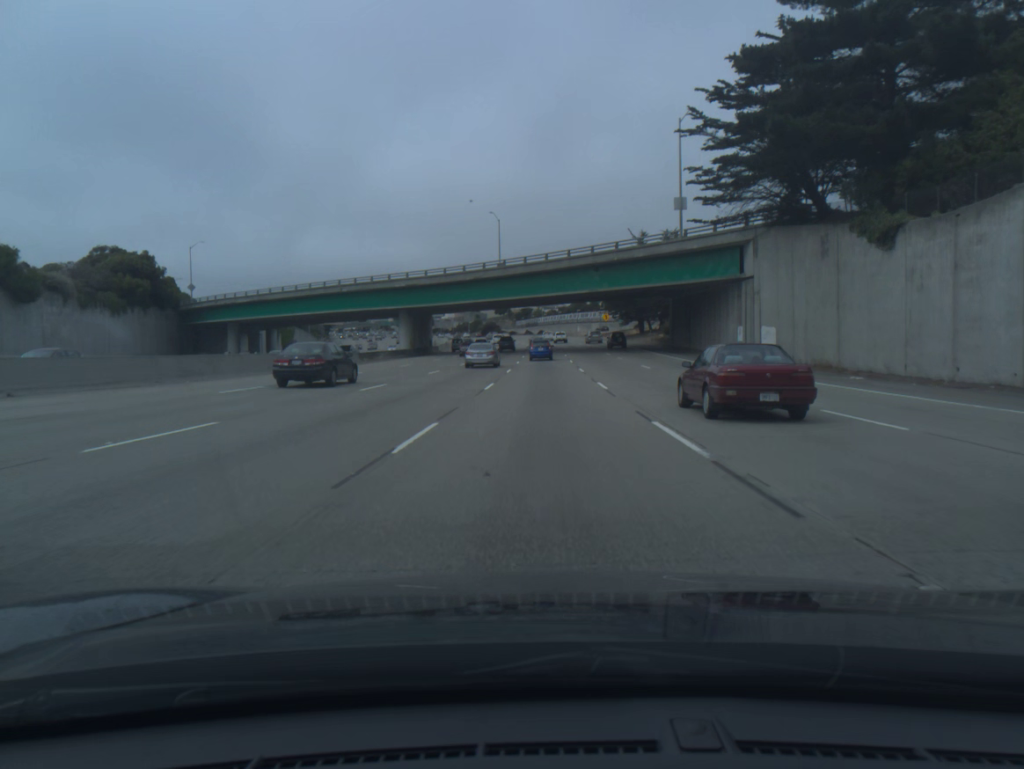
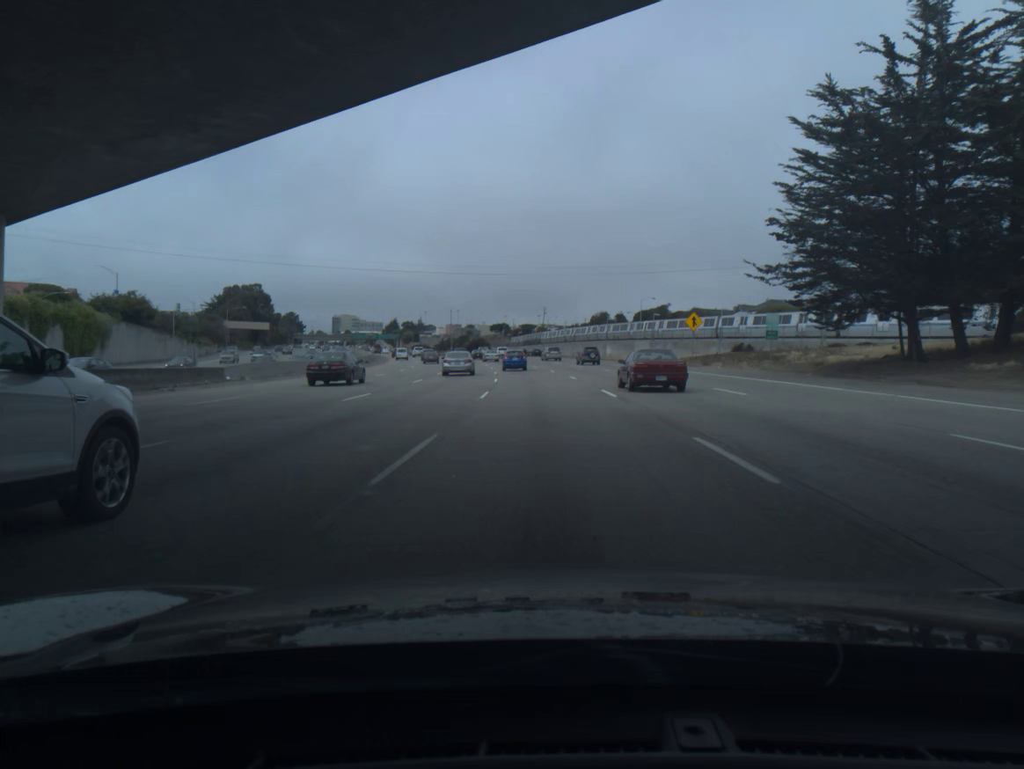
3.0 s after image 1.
(0.0, +88.0) m; 0°
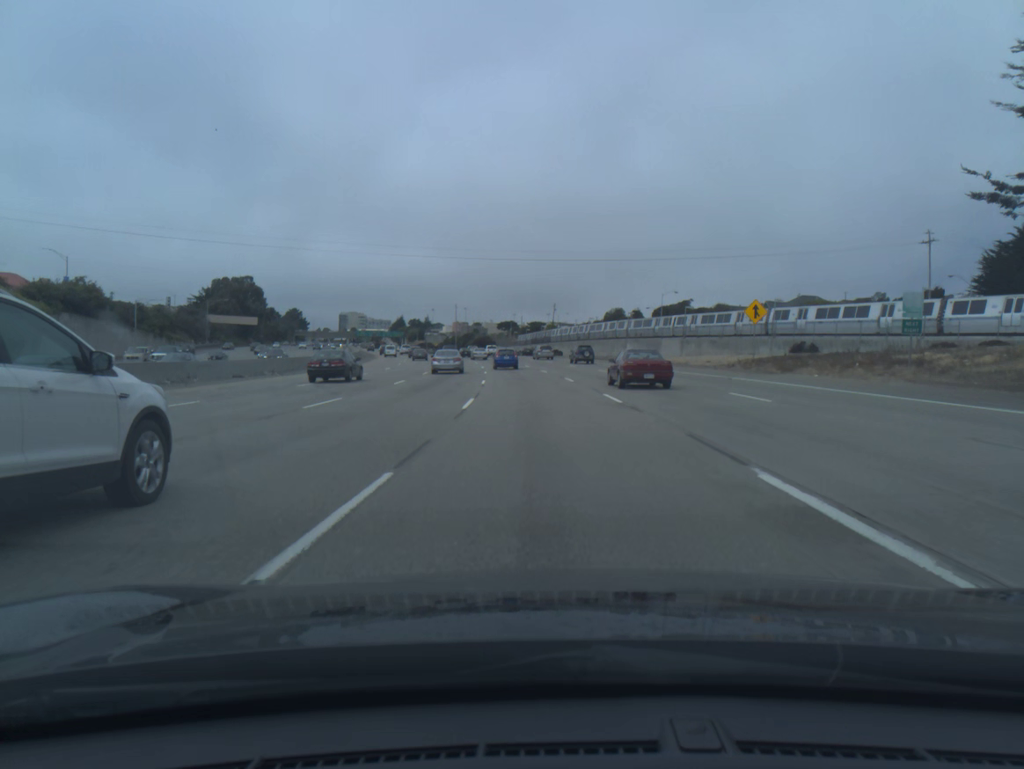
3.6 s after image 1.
(-0.1, +17.3) m; -1°
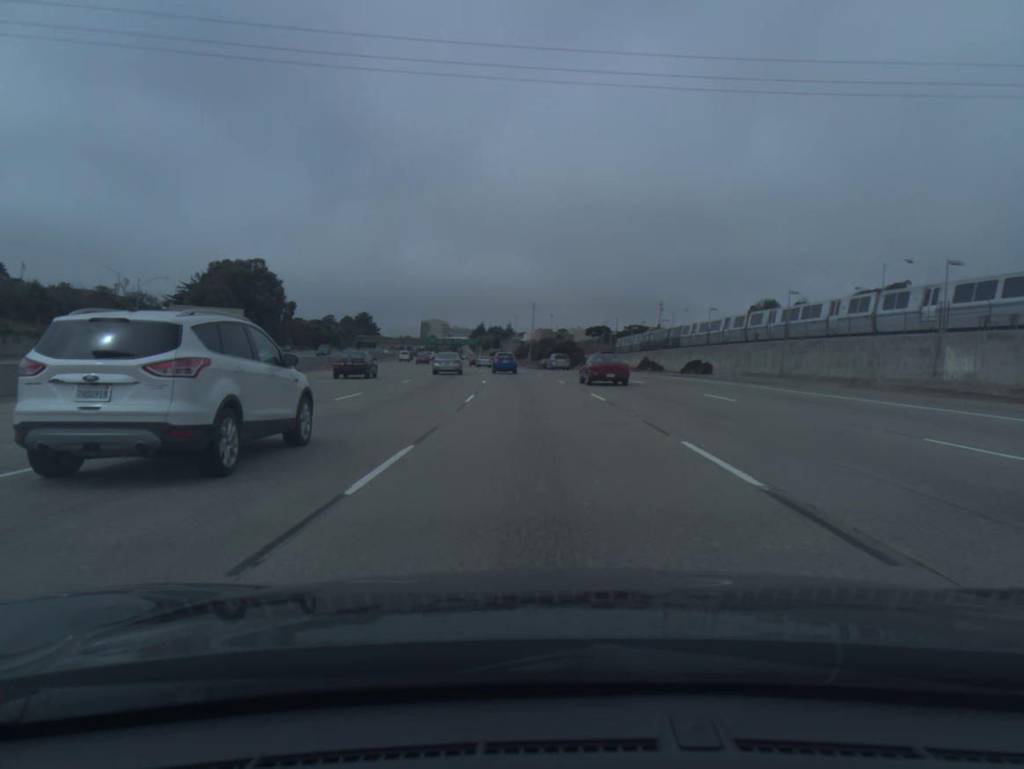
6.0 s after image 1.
(-3.5, +68.3) m; -6°
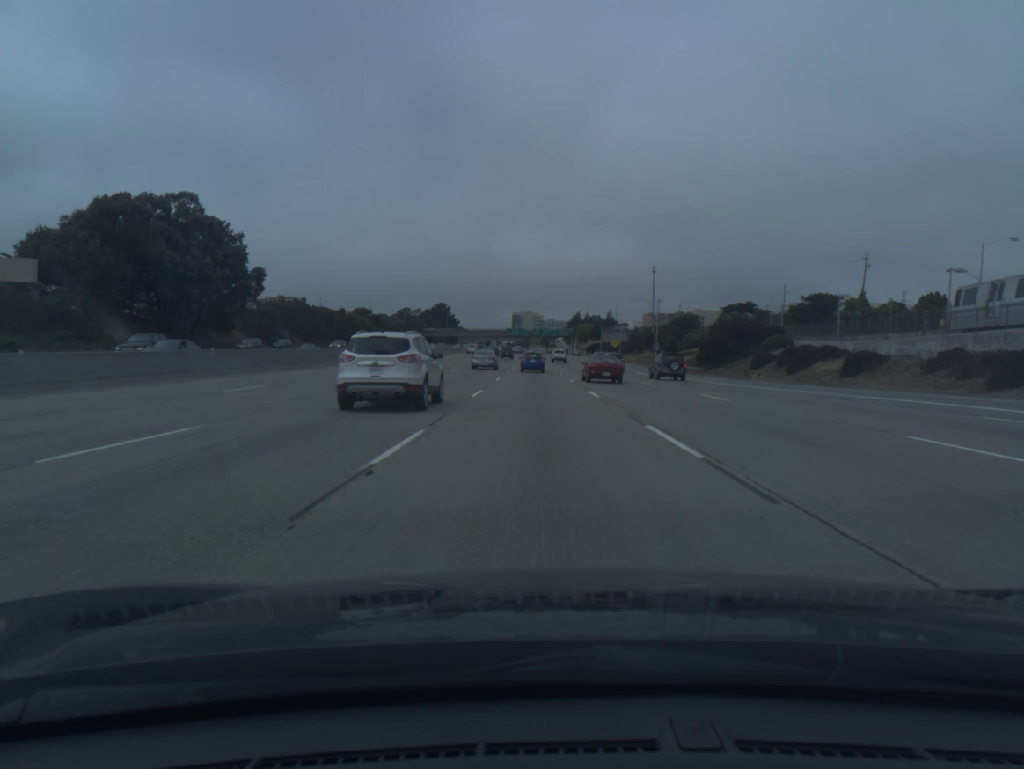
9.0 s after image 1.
(-5.5, +84.2) m; -7°
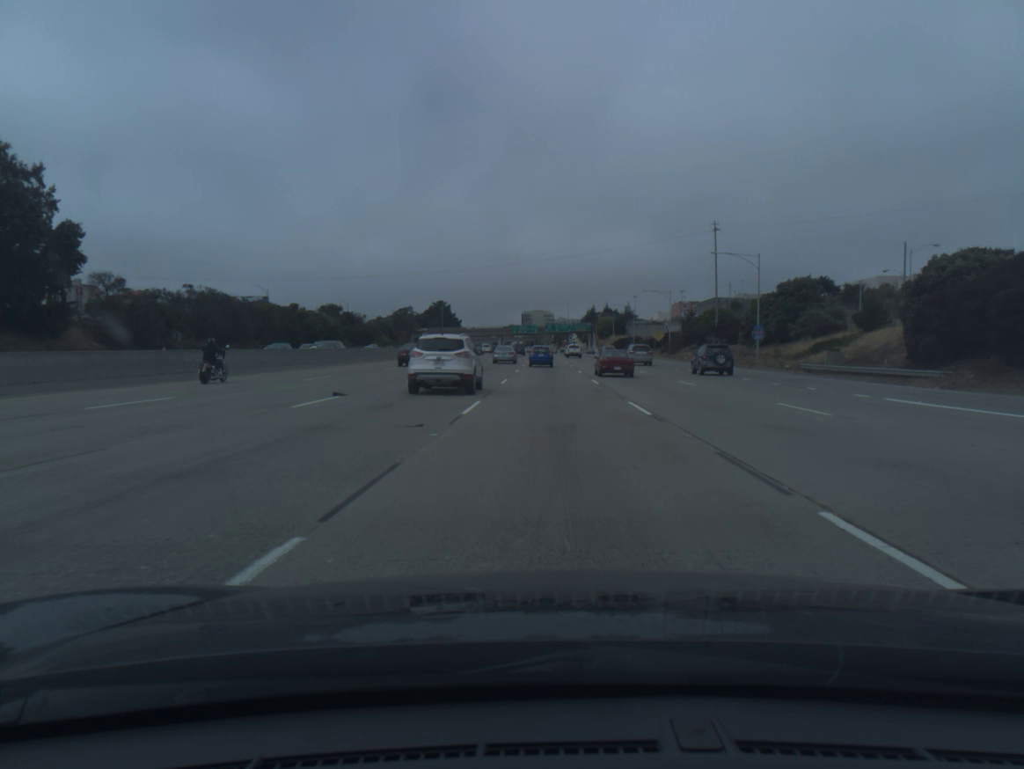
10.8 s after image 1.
(-0.7, +50.4) m; -1°
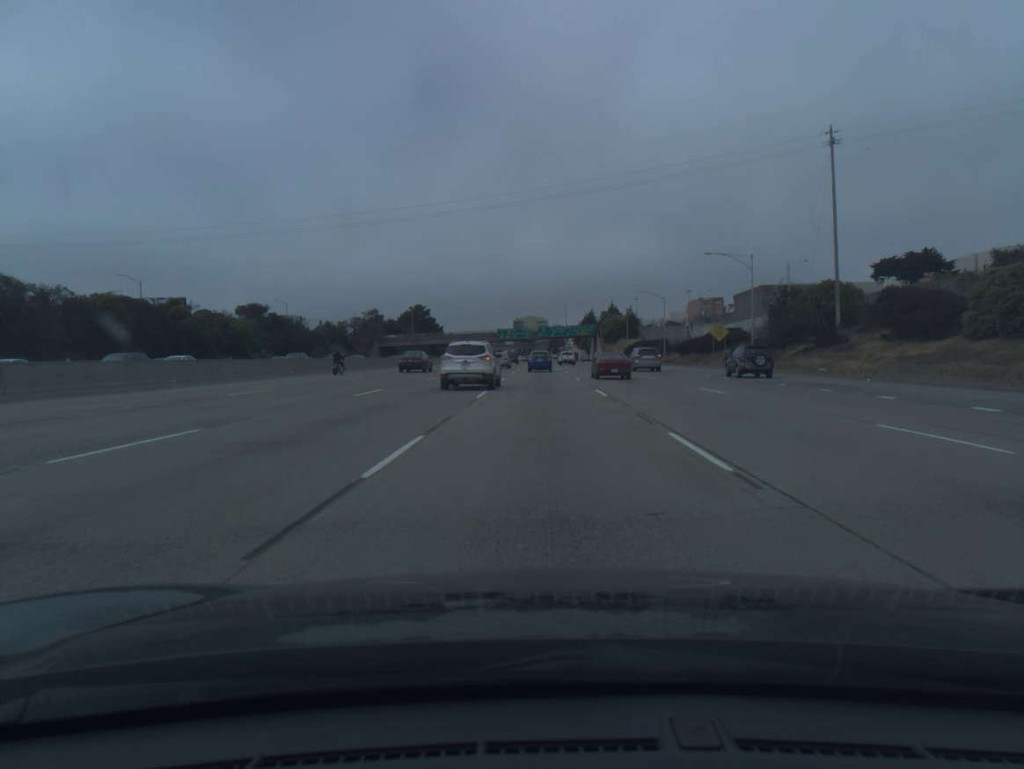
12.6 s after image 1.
(+0.2, +49.9) m; 0°
